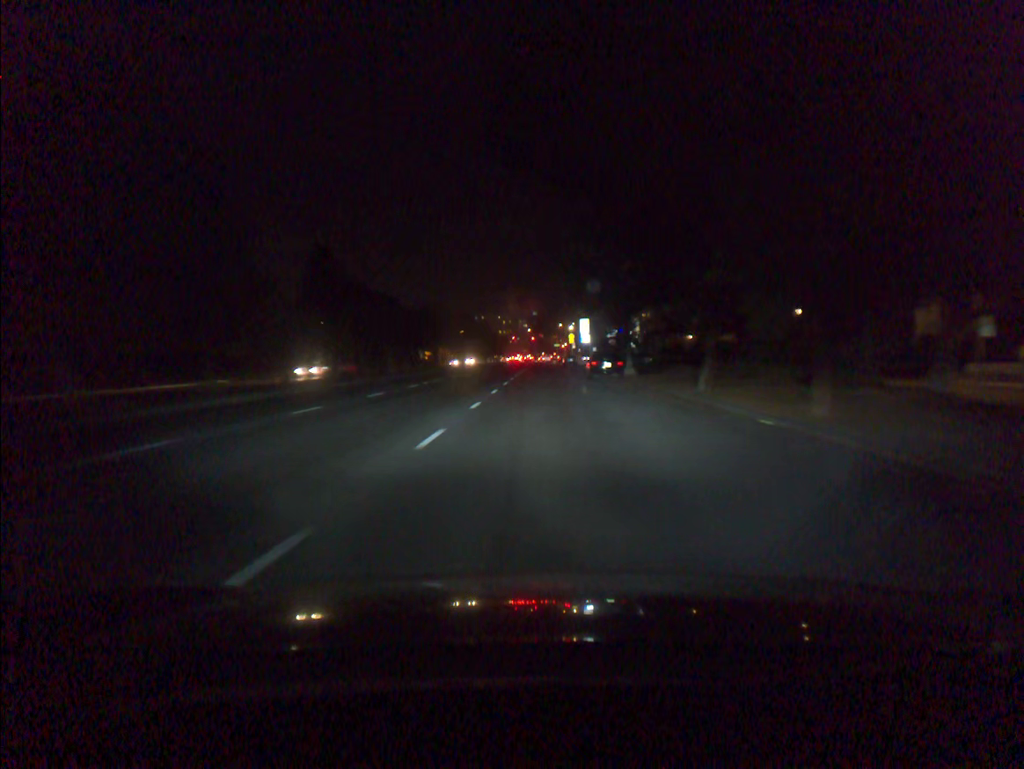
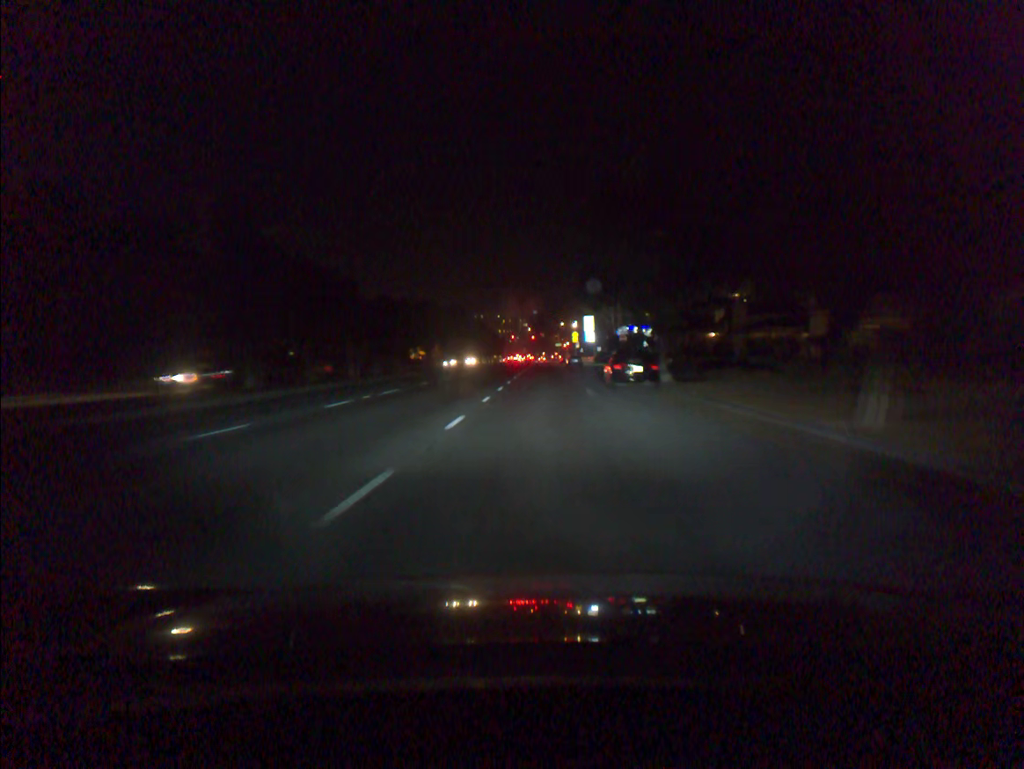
(0.0, +11.9) m; 0°
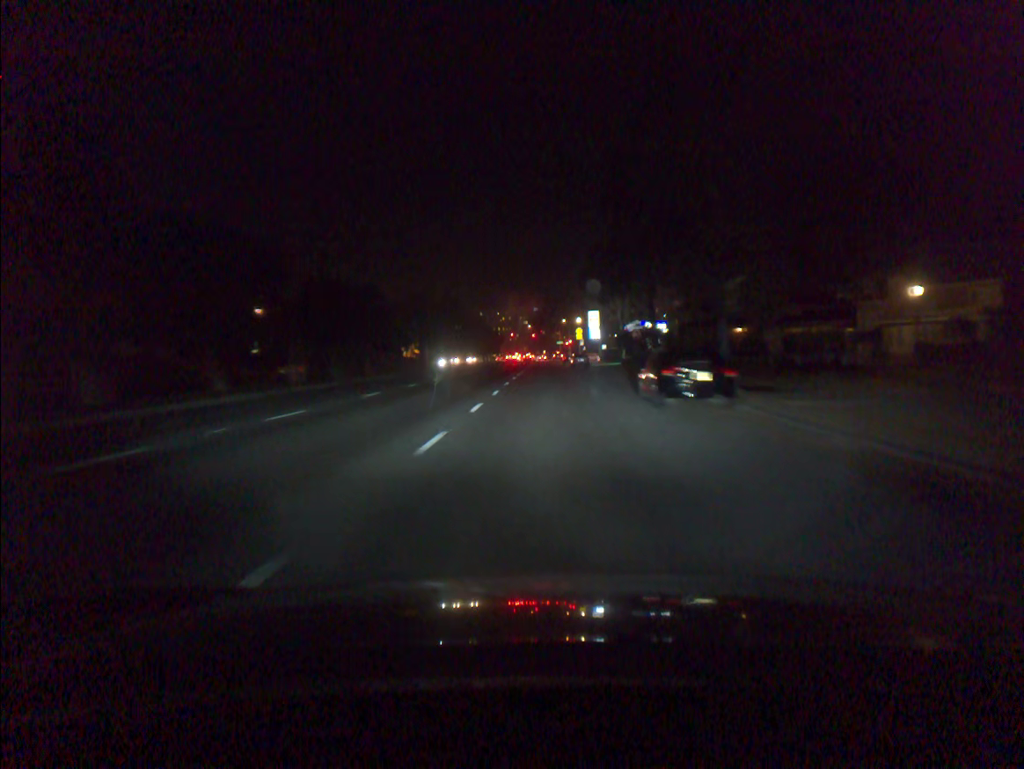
(0.0, +10.8) m; 0°
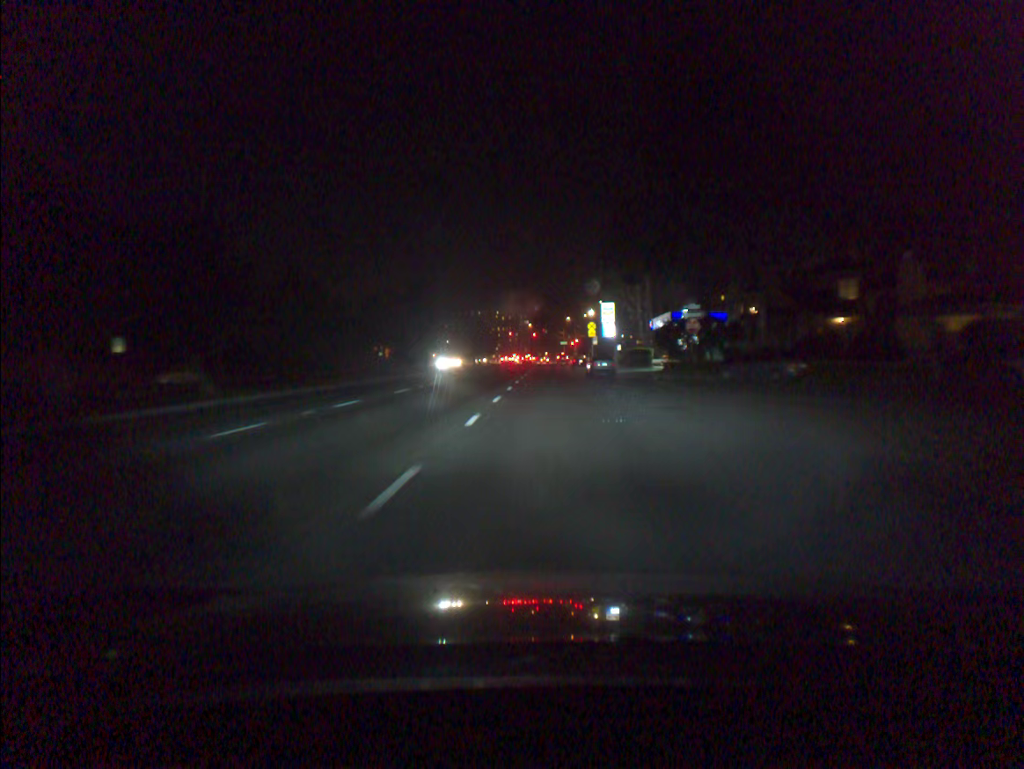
(0.0, +24.6) m; 0°
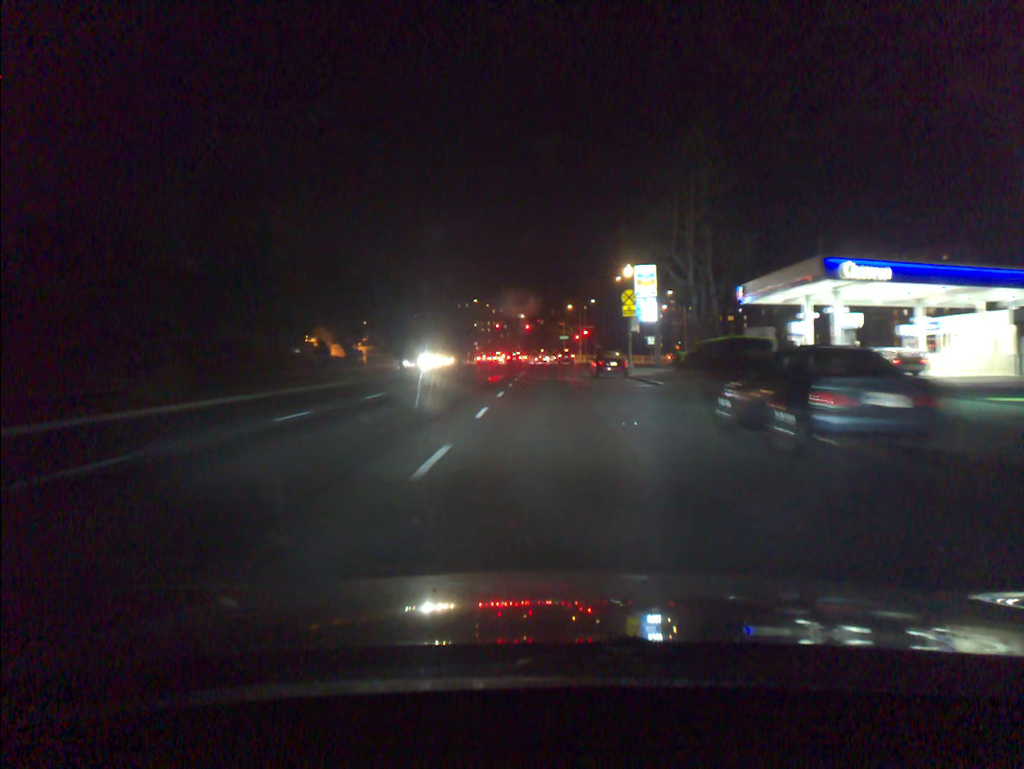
(+0.1, +41.2) m; 0°
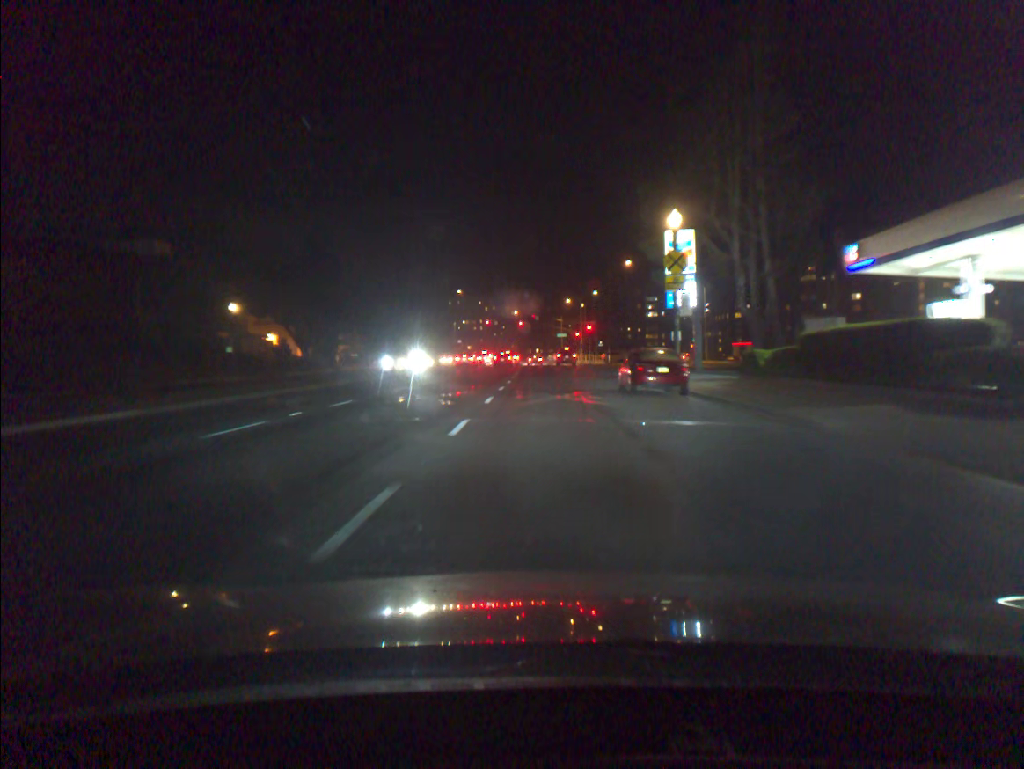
(+0.1, +17.8) m; 0°
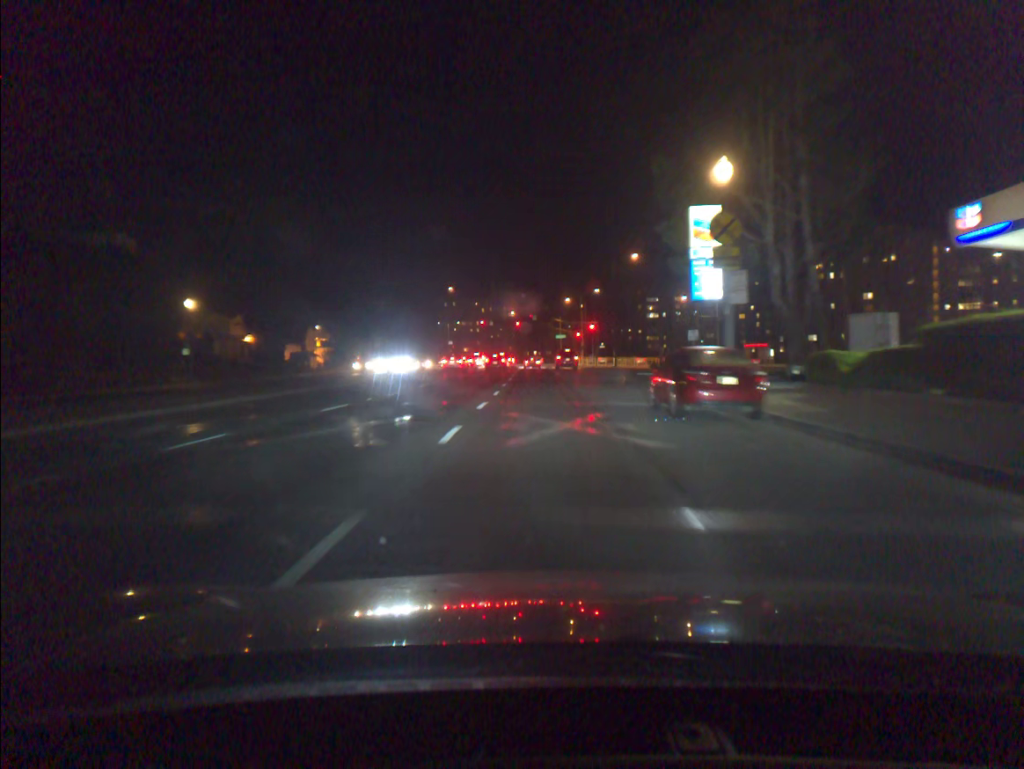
(0.0, +8.2) m; 0°
